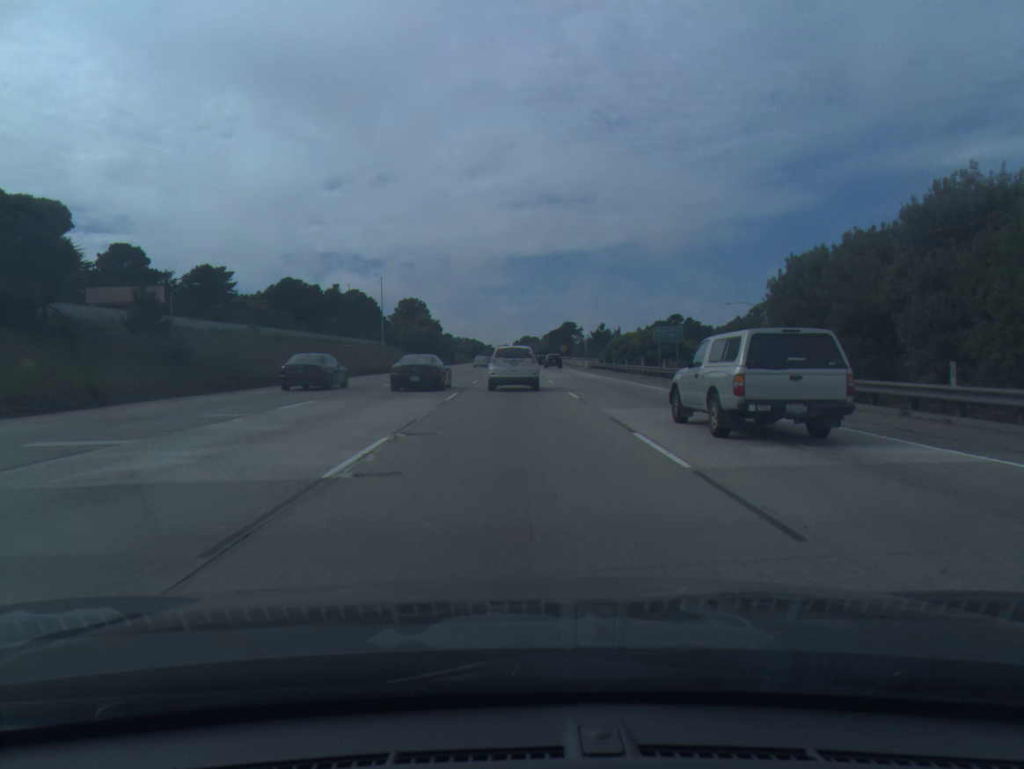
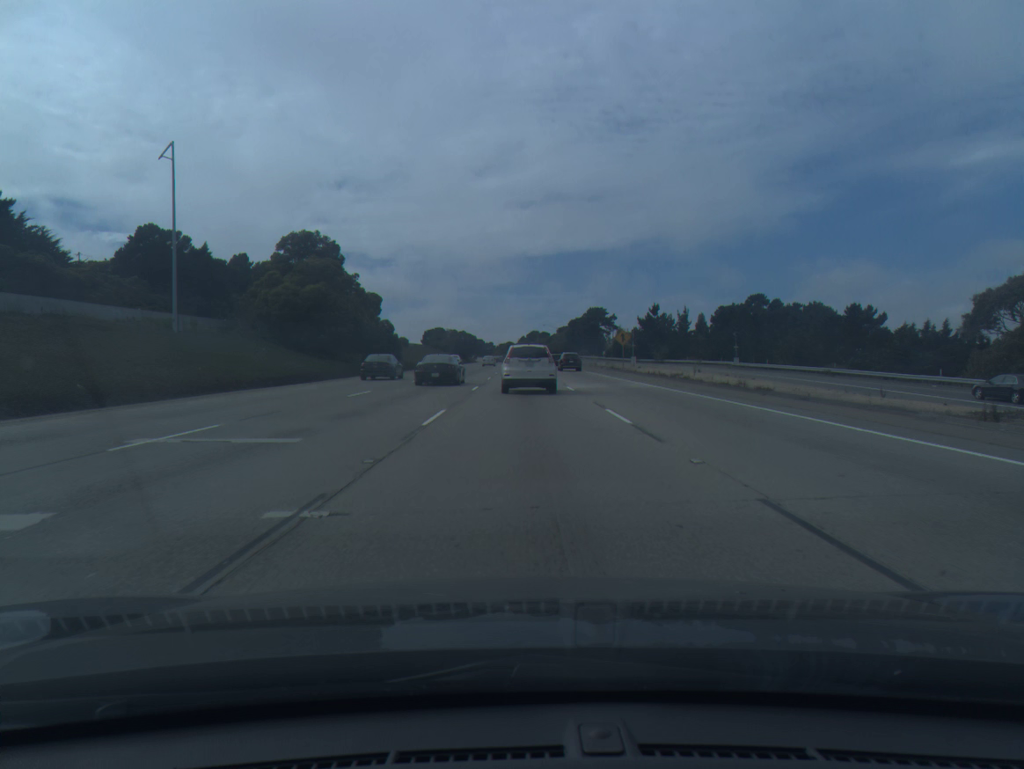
(-0.8, +81.3) m; 0°
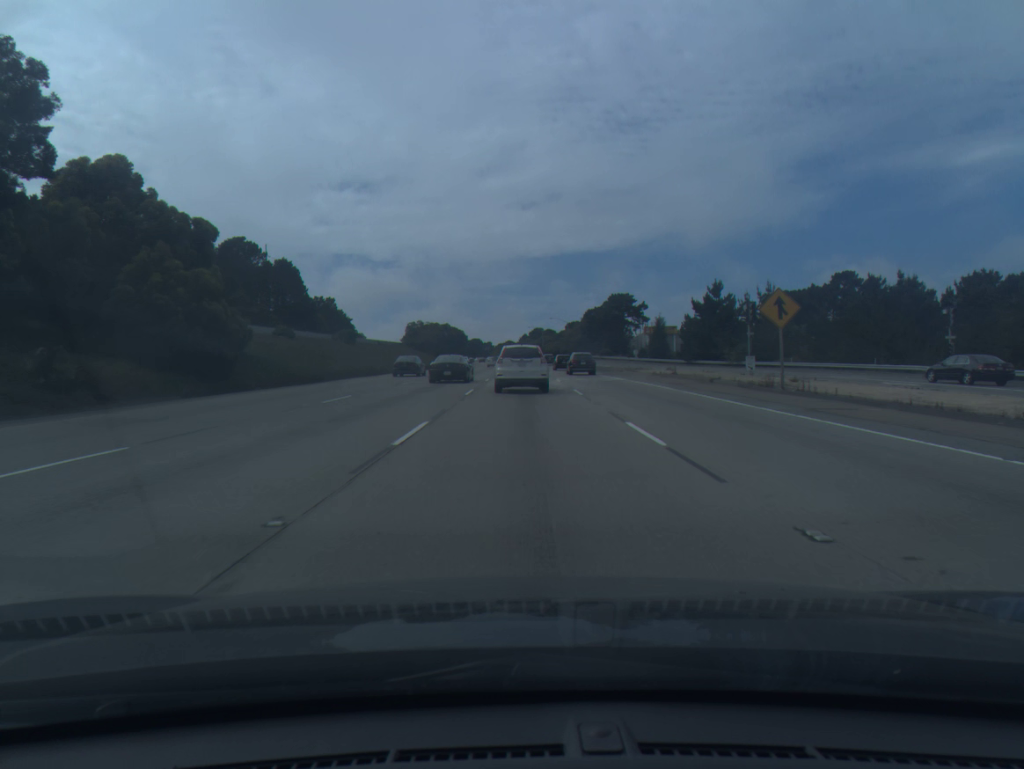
(+0.2, +47.4) m; 0°
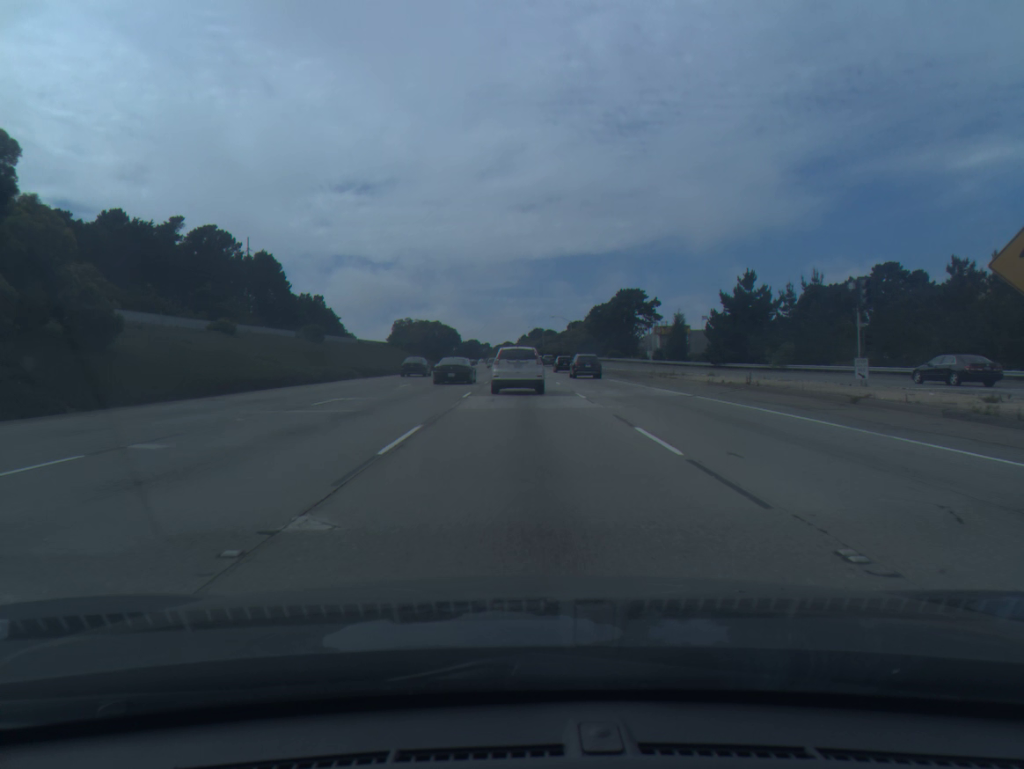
(0.0, +15.6) m; 0°
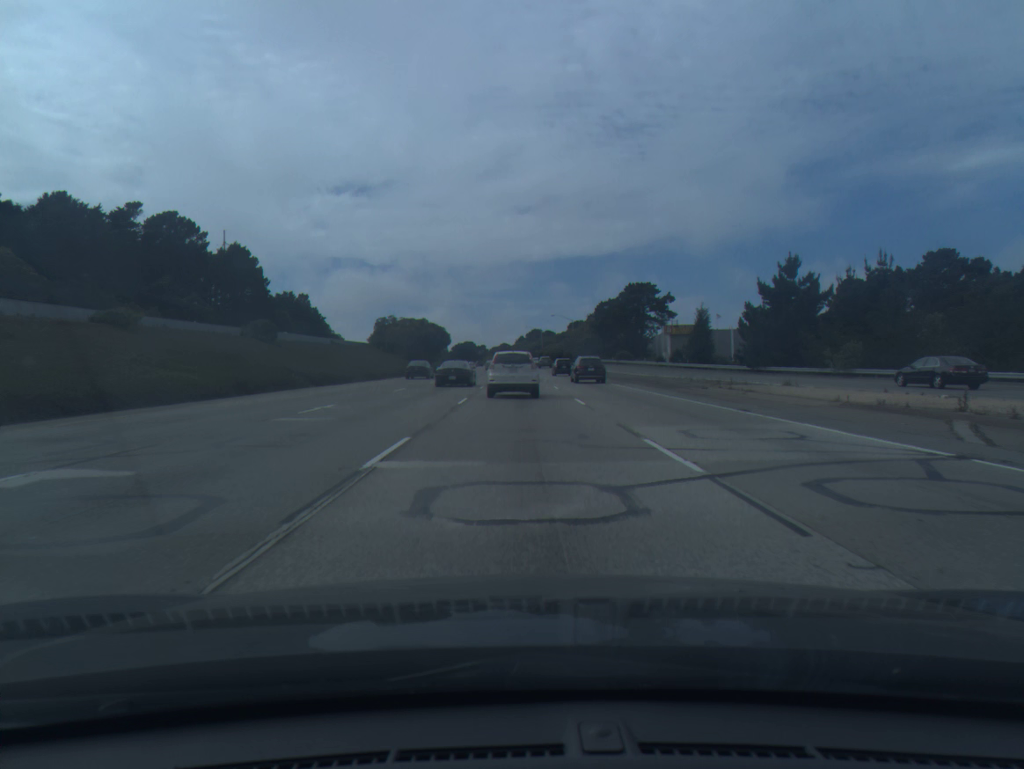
(0.0, +15.6) m; 0°
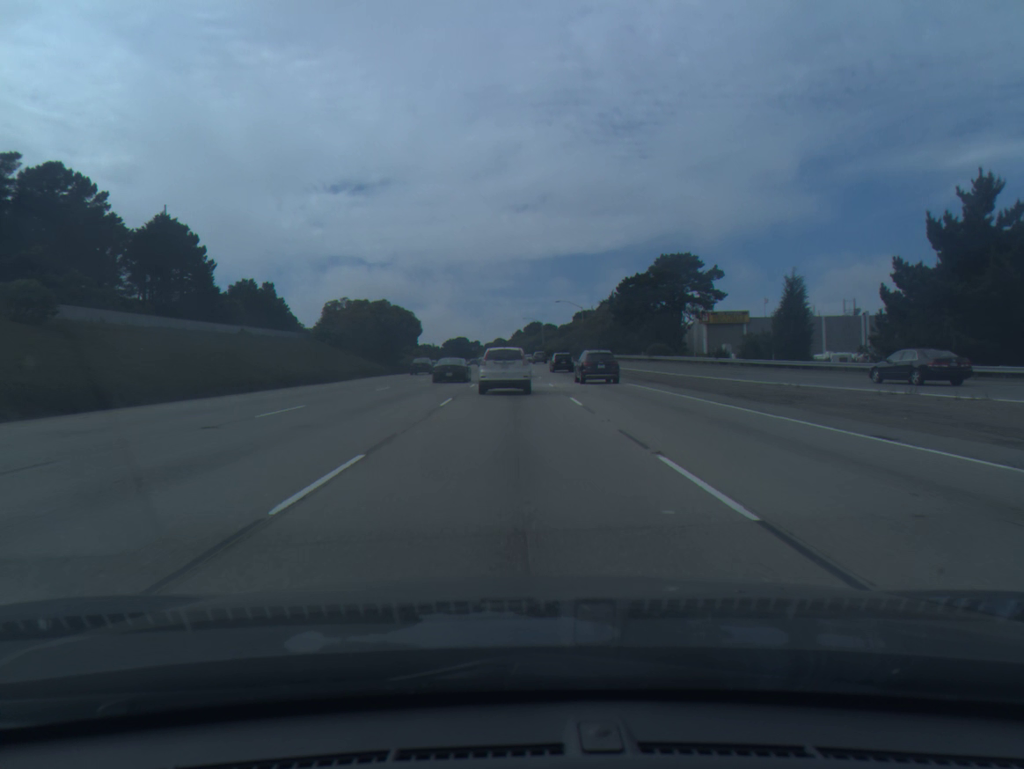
(+0.1, +31.7) m; 0°
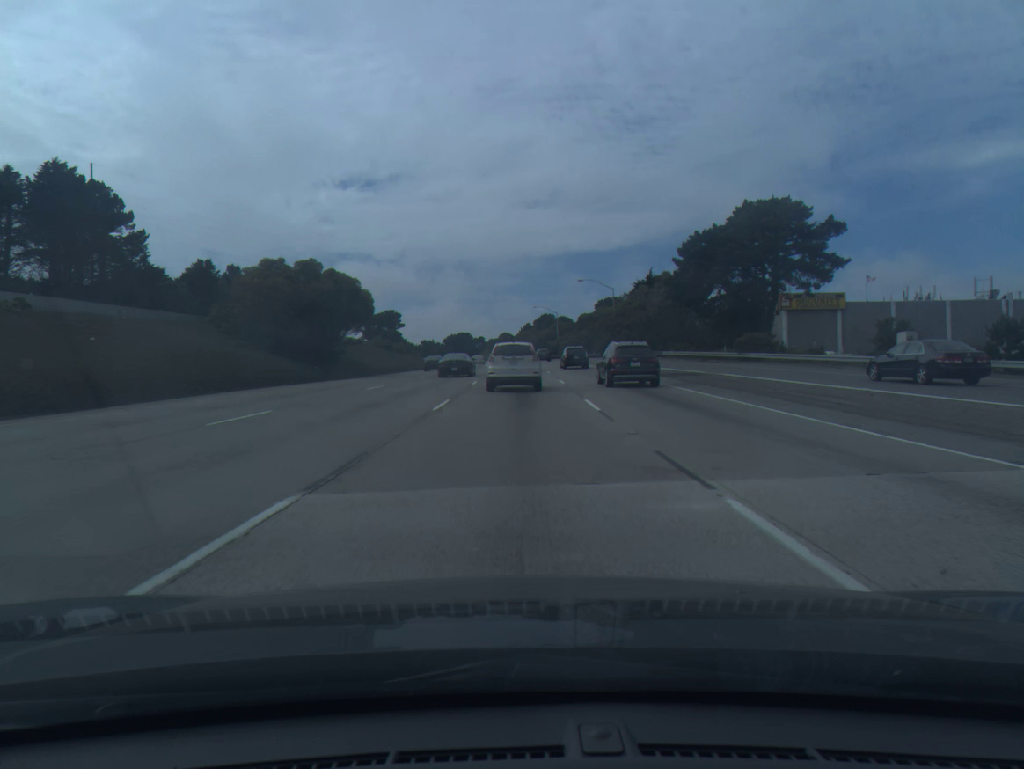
(-0.1, +32.3) m; -1°
